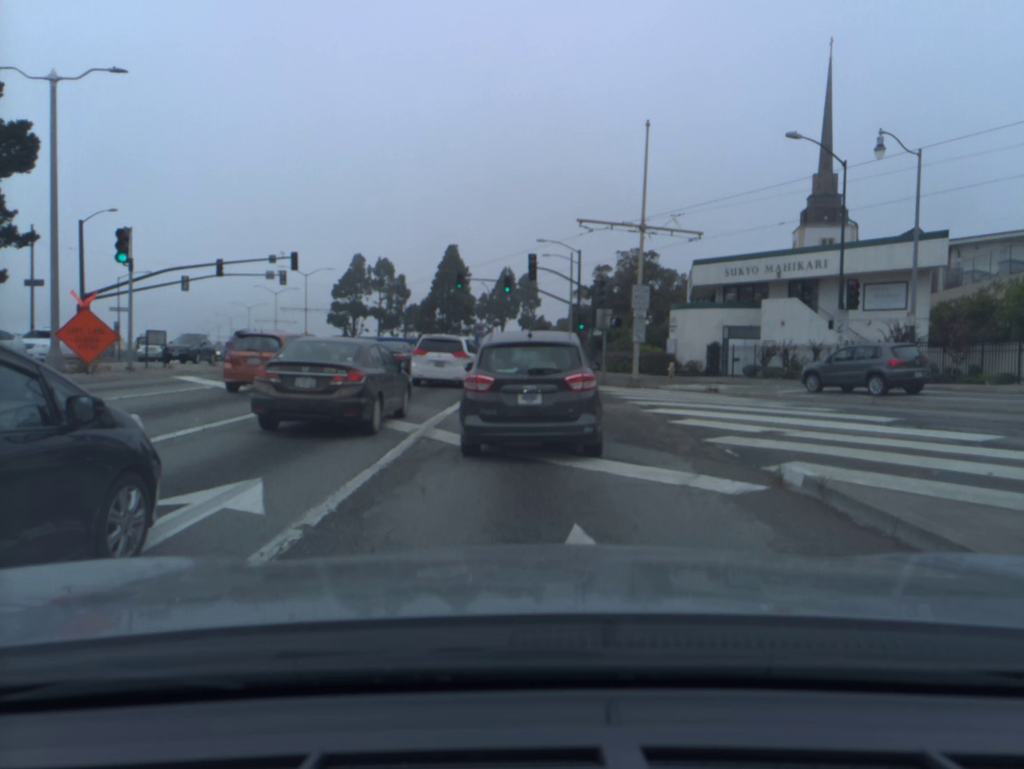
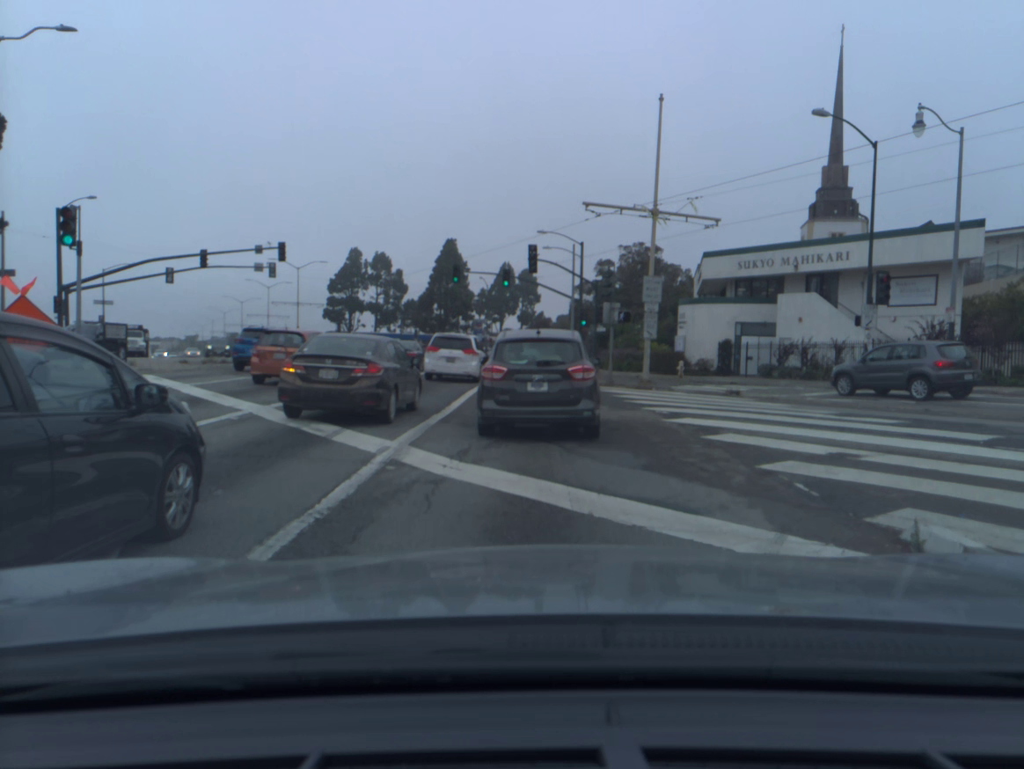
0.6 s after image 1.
(0.0, +2.6) m; 0°
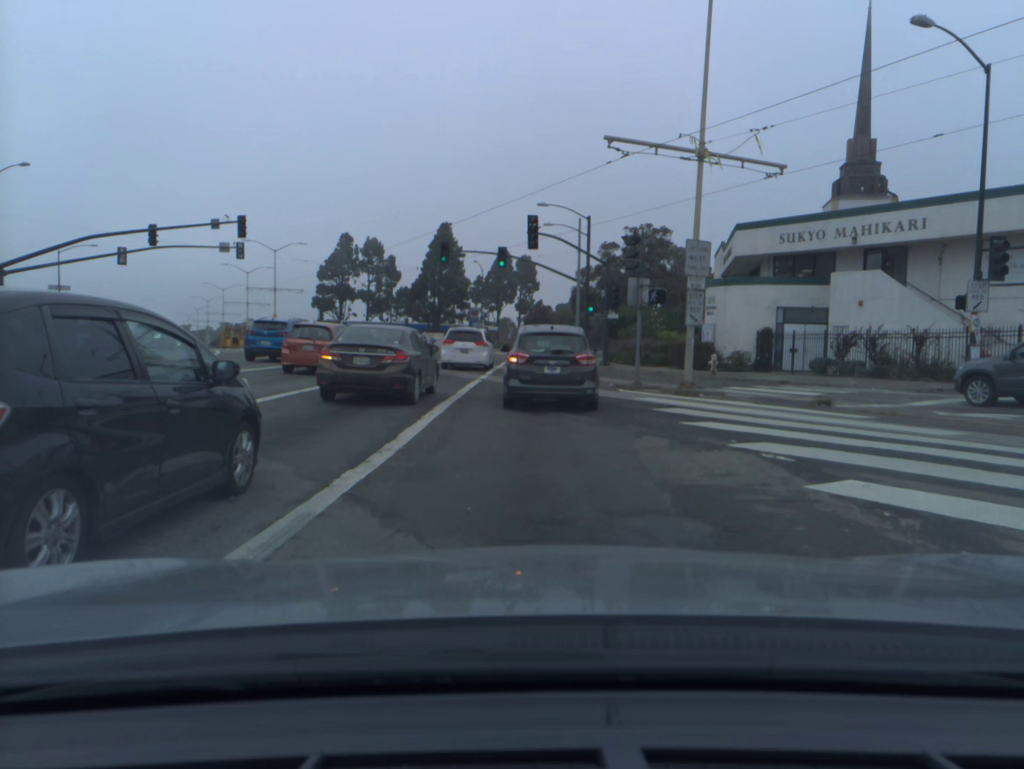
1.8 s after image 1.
(0.0, +7.1) m; +1°
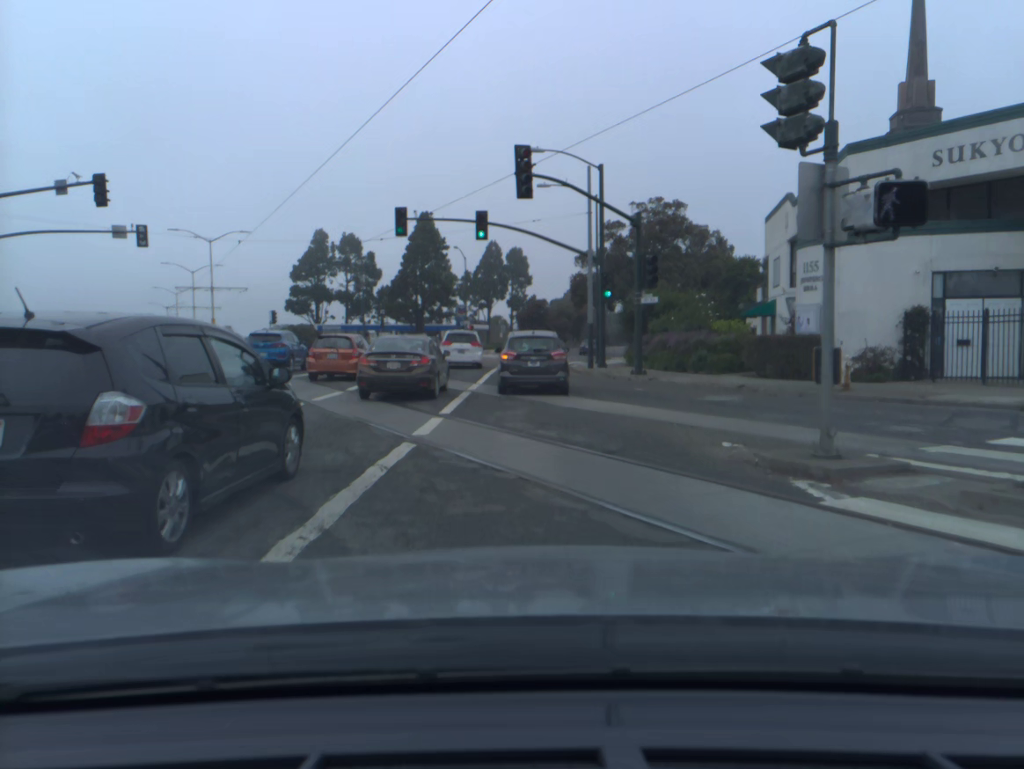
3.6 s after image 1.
(+0.1, +14.2) m; 0°
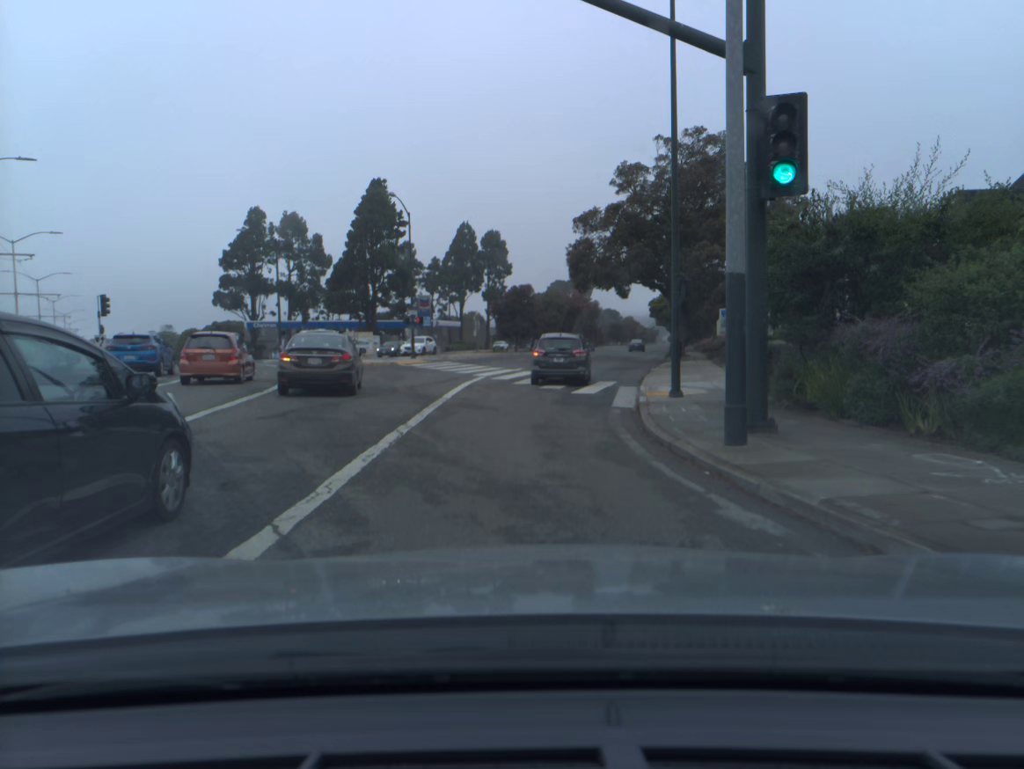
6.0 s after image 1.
(+0.5, +25.9) m; +2°
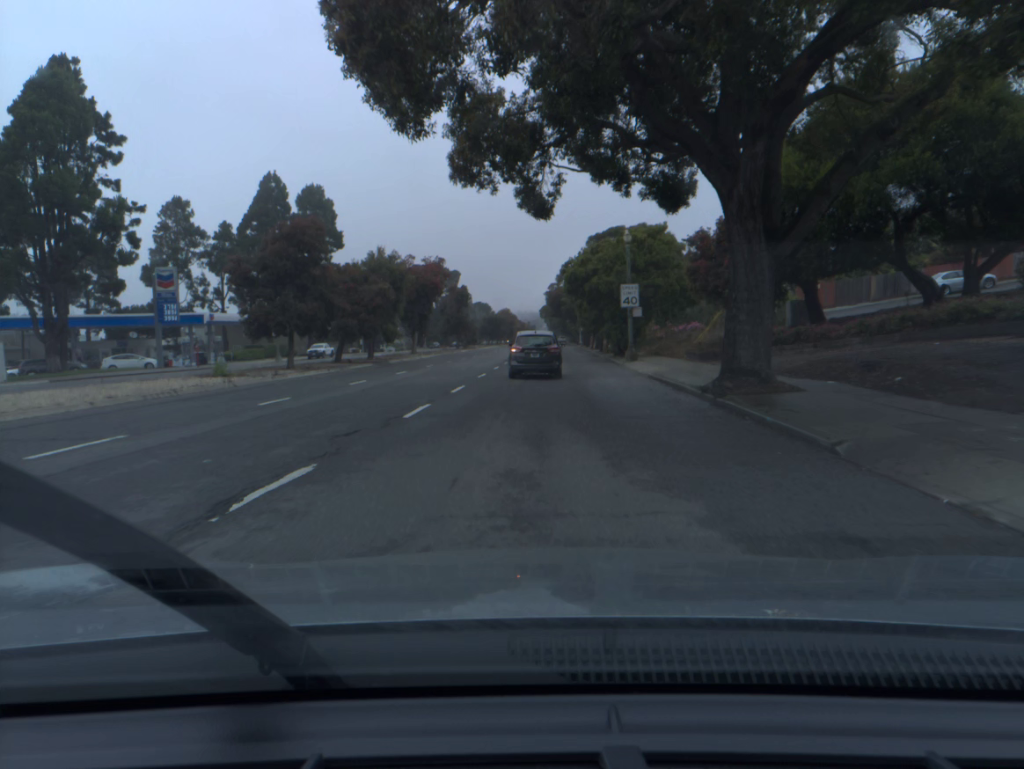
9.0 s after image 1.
(+3.6, +42.6) m; +9°
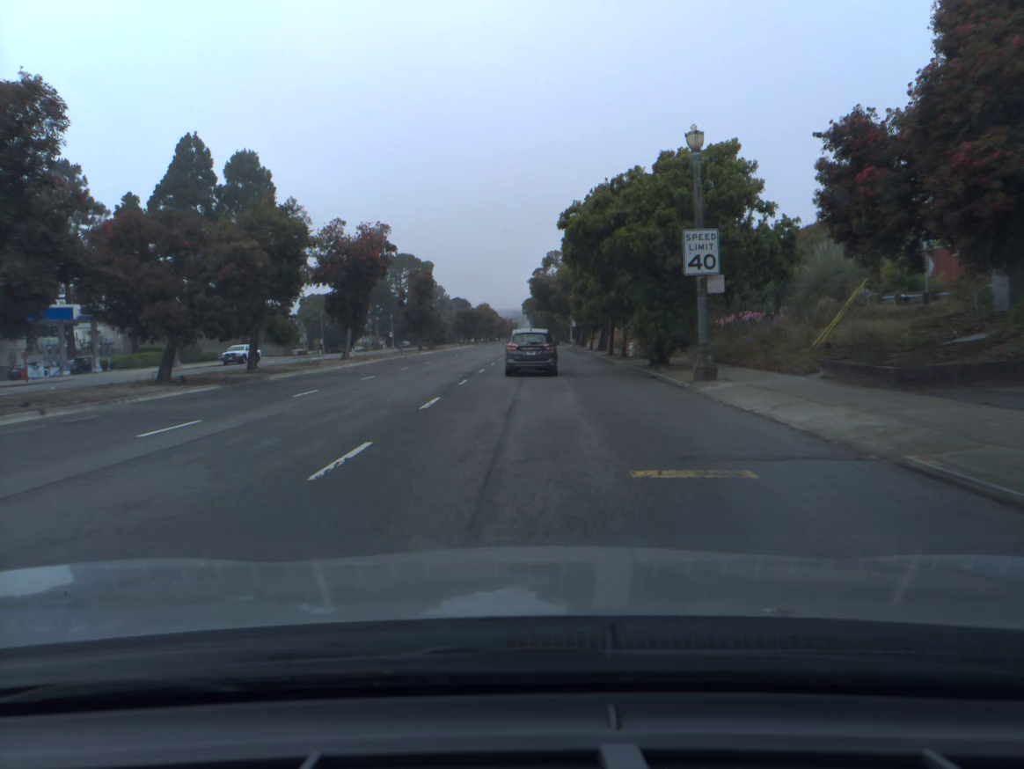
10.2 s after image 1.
(+0.3, +19.8) m; +1°
